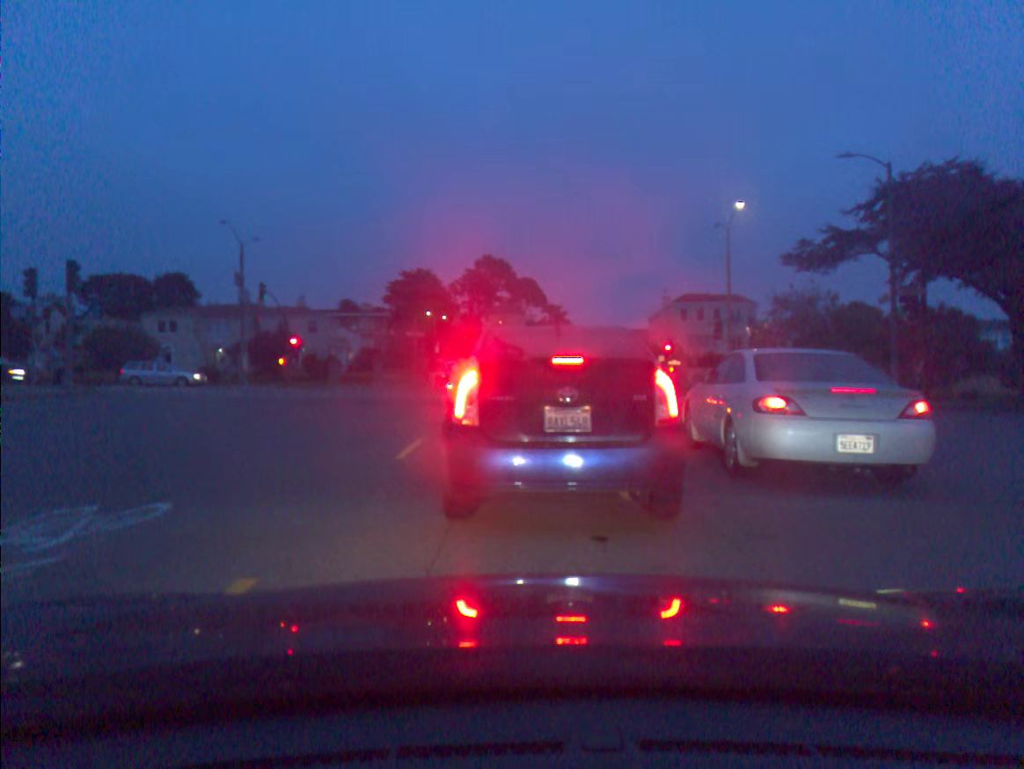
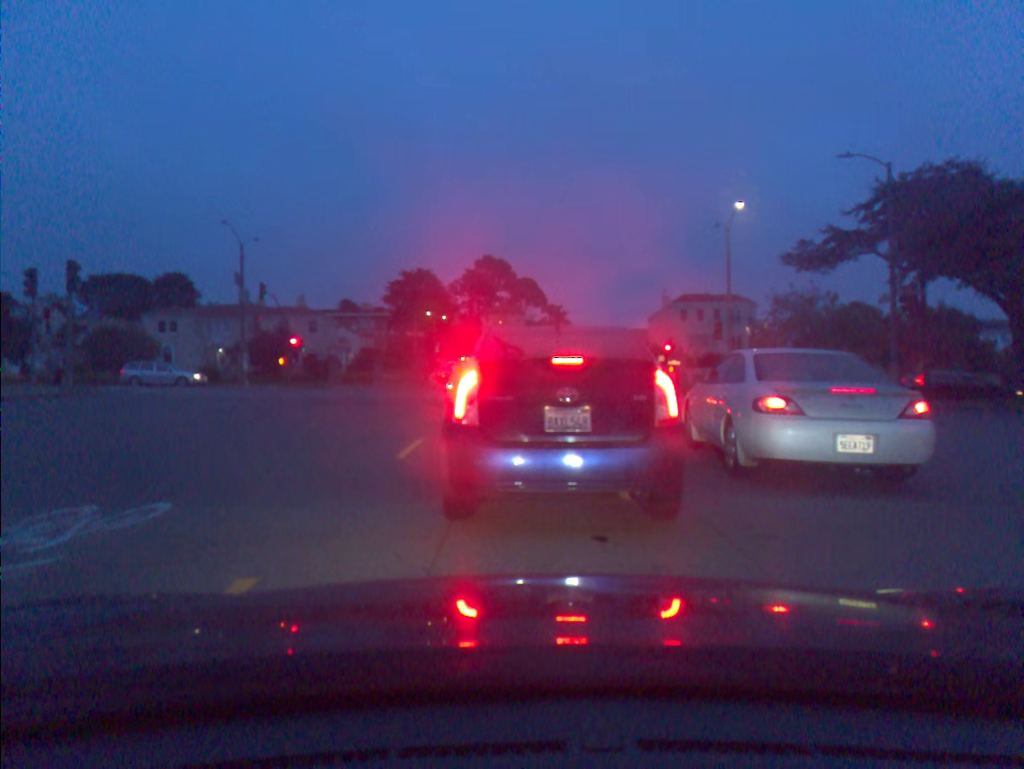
(0.0, 0.0) m; 0°
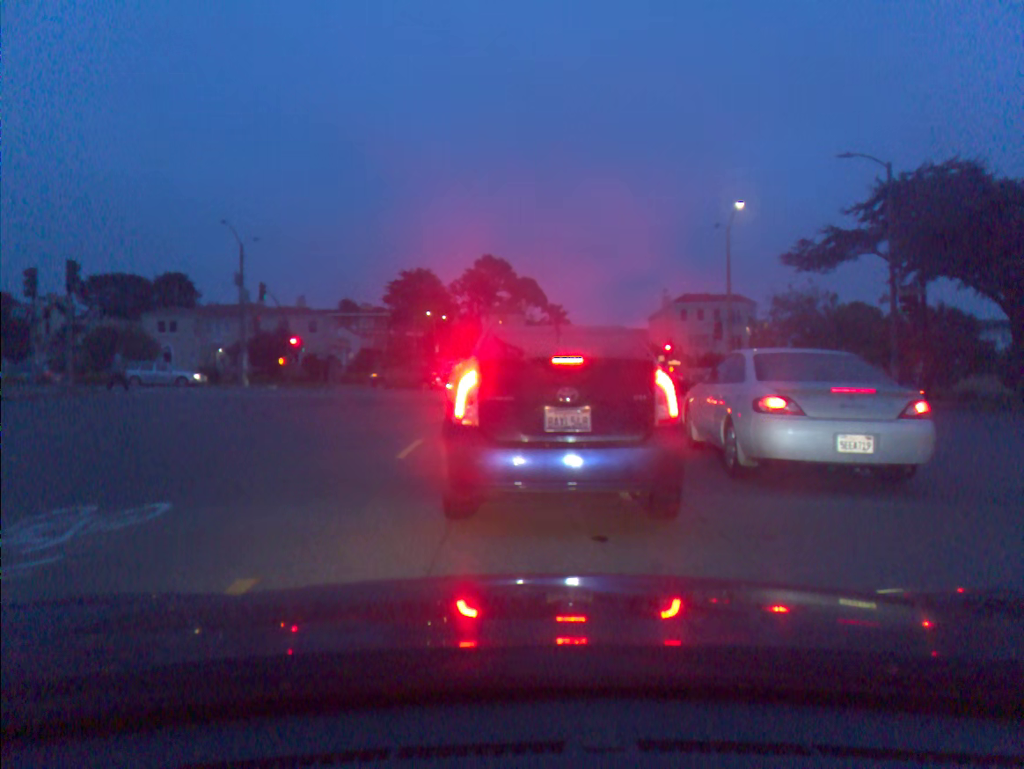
(0.0, 0.0) m; 0°
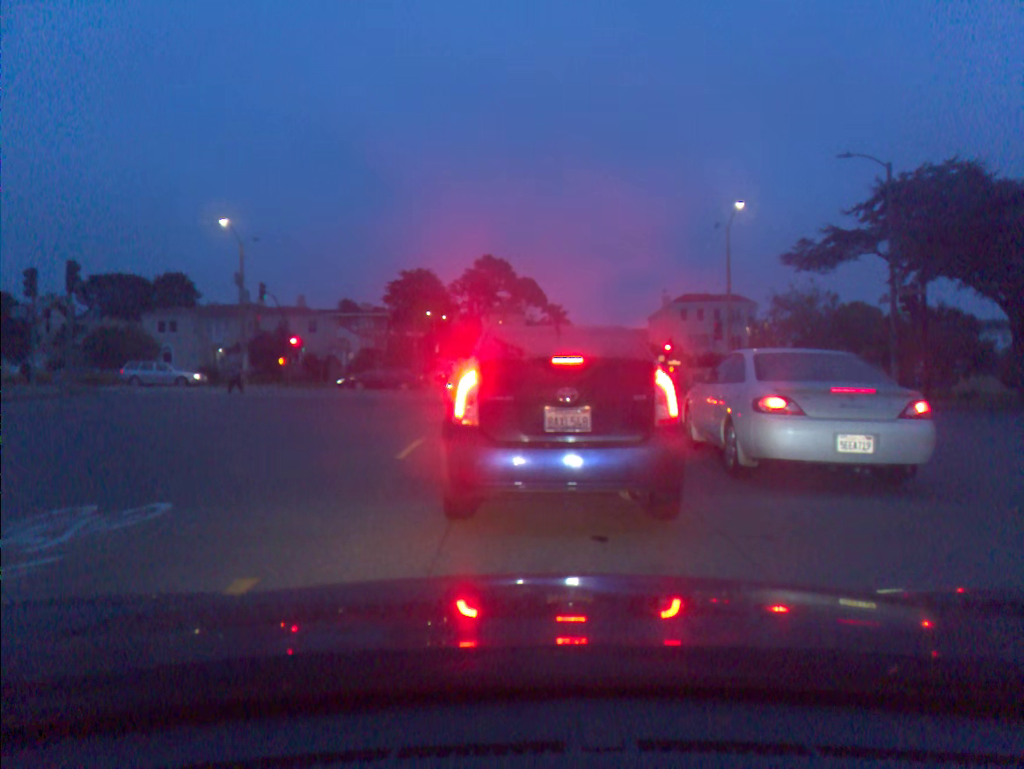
(0.0, 0.0) m; 0°
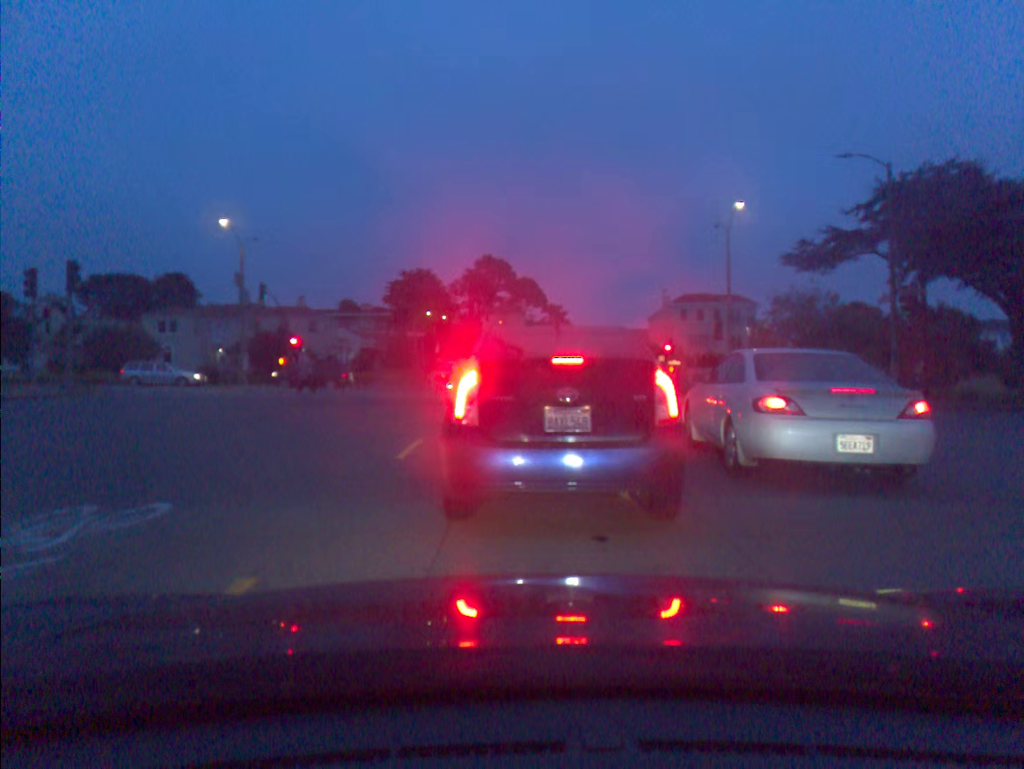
(0.0, 0.0) m; 0°
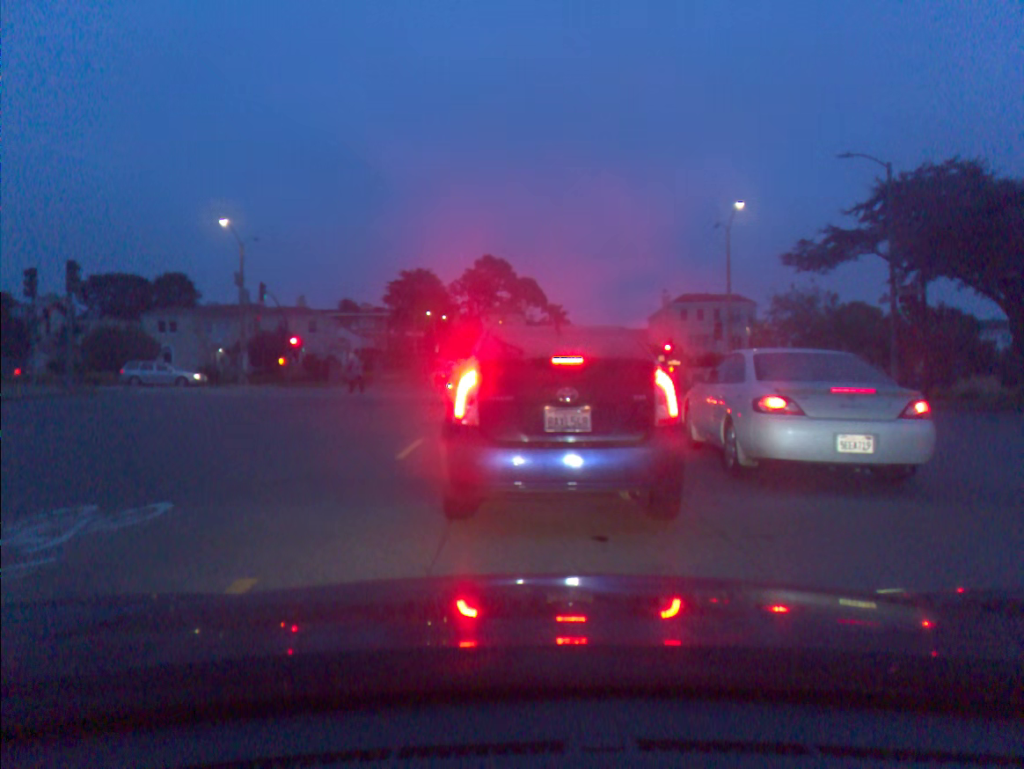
(0.0, 0.0) m; 0°
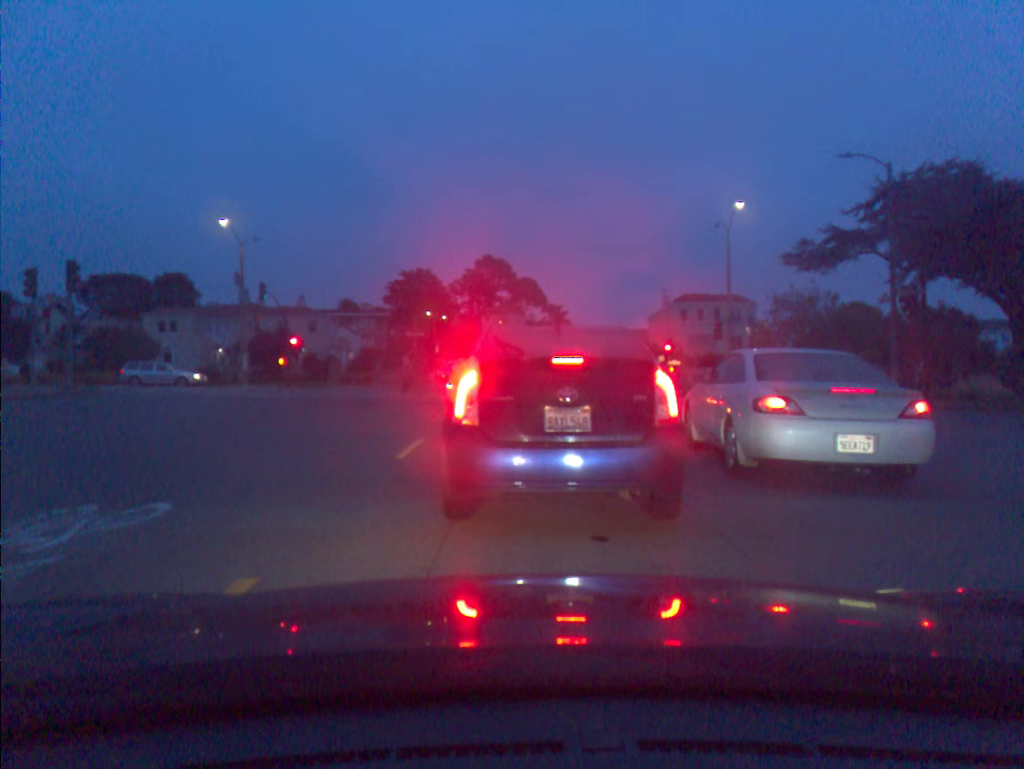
(0.0, 0.0) m; 0°
